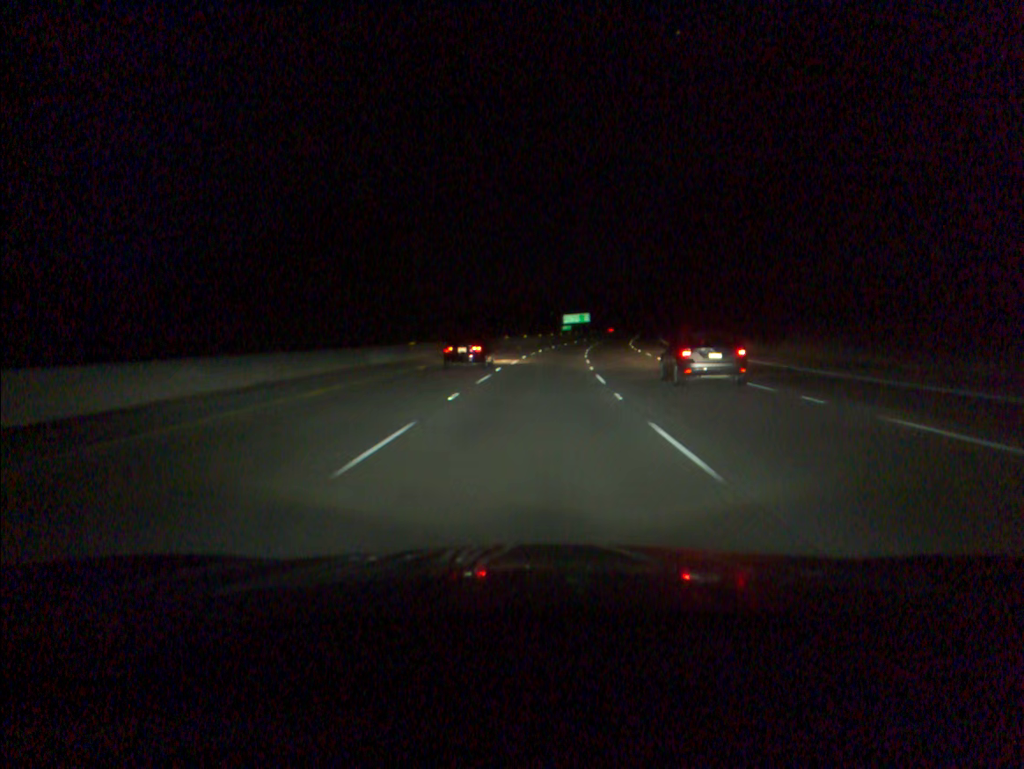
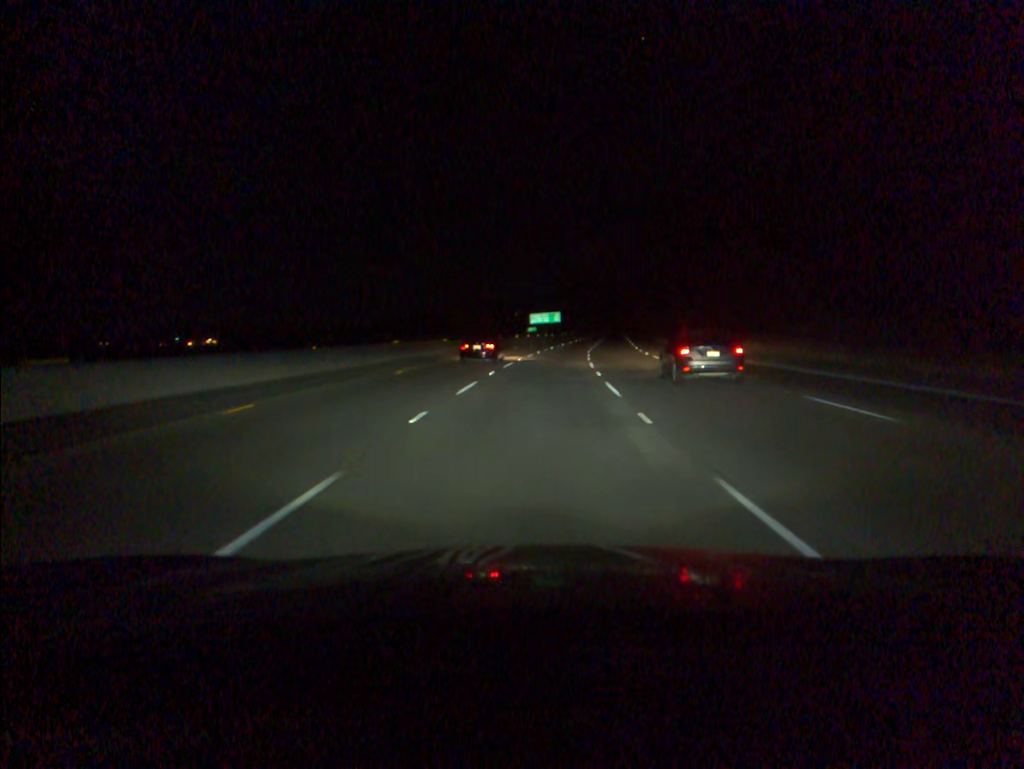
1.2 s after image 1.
(+0.8, +33.8) m; +3°
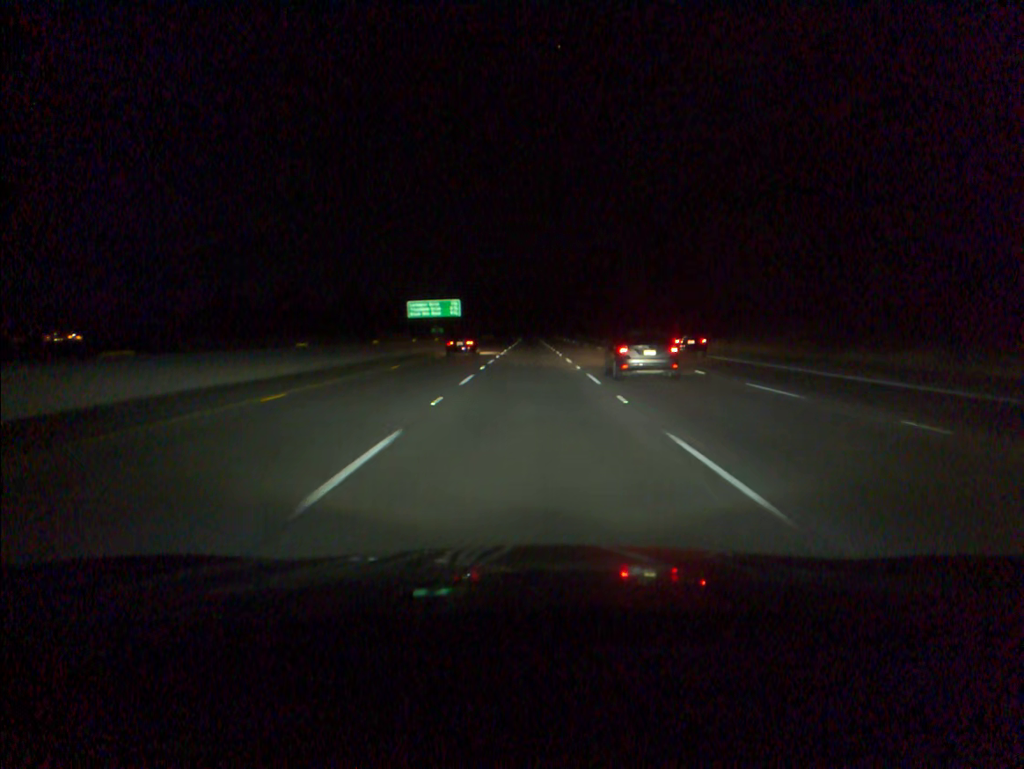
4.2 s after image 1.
(+5.1, +84.4) m; +6°
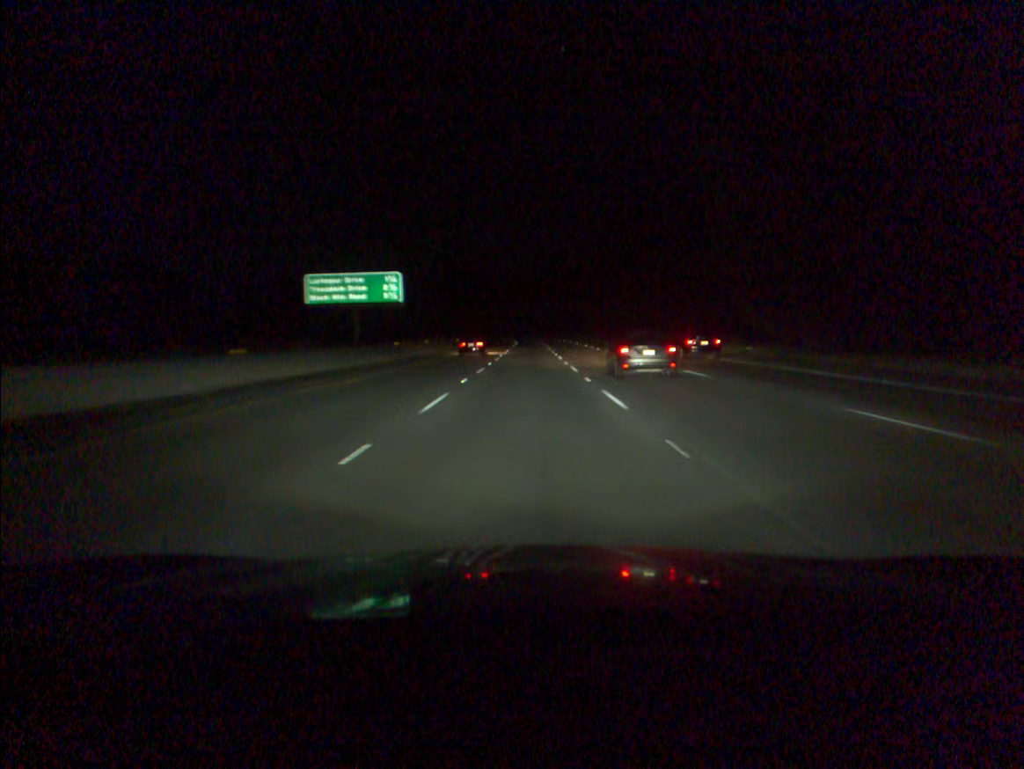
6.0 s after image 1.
(+0.1, +50.5) m; 0°
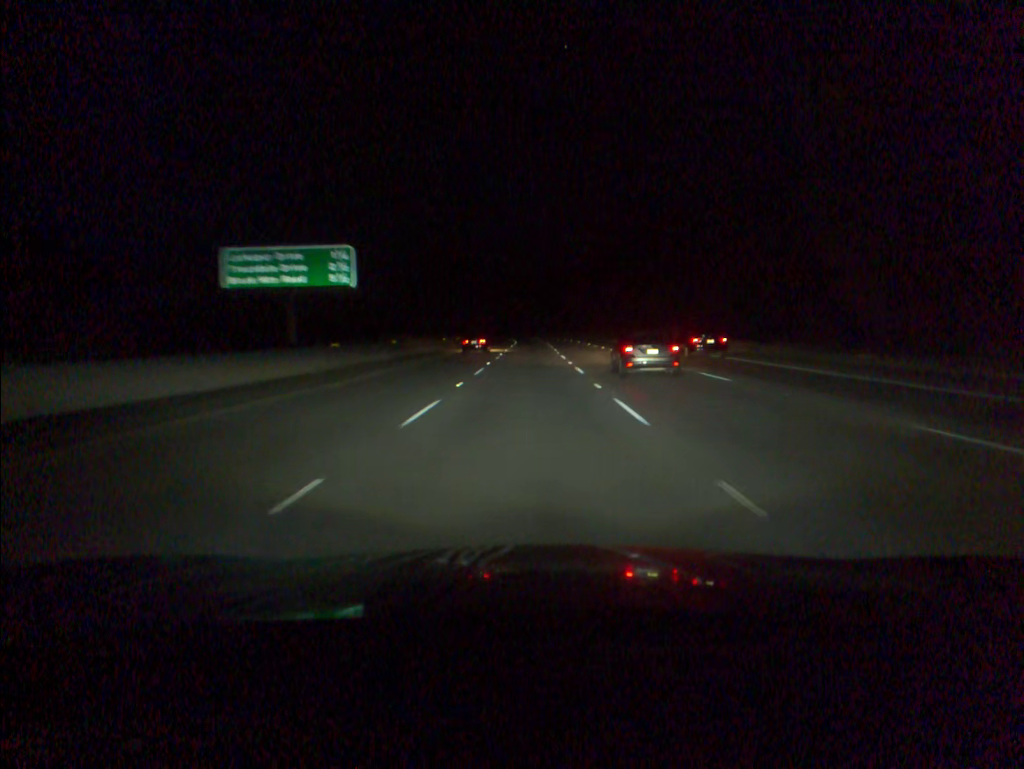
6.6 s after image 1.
(0.0, +16.8) m; 0°
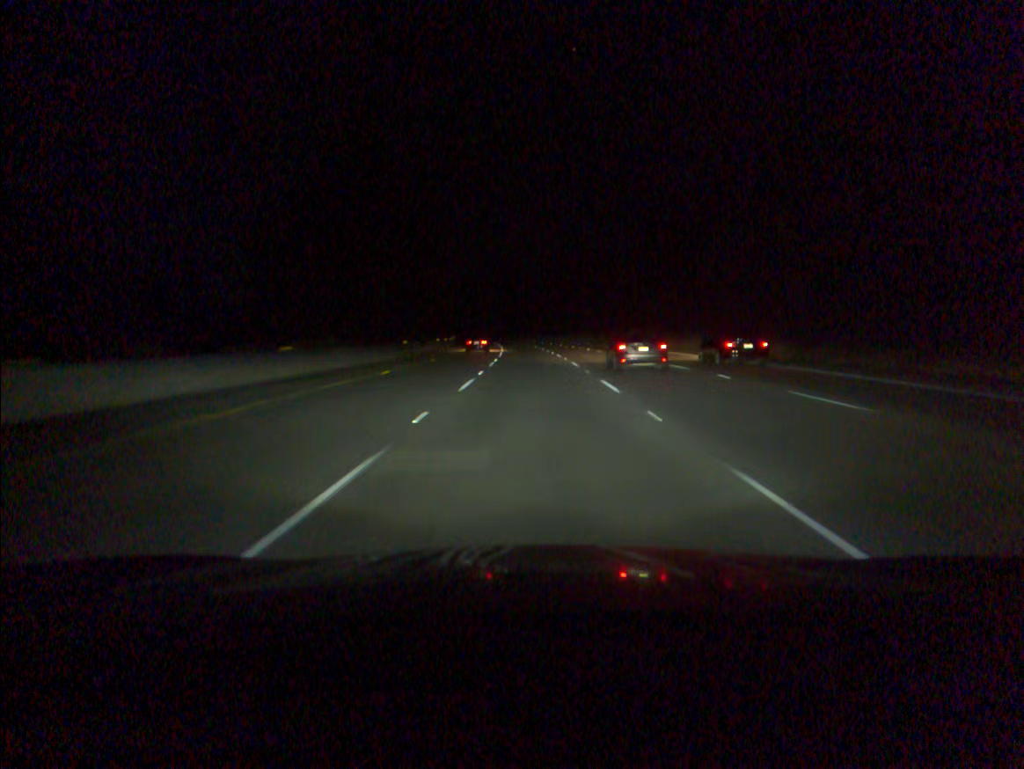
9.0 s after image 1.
(-0.1, +66.9) m; 0°
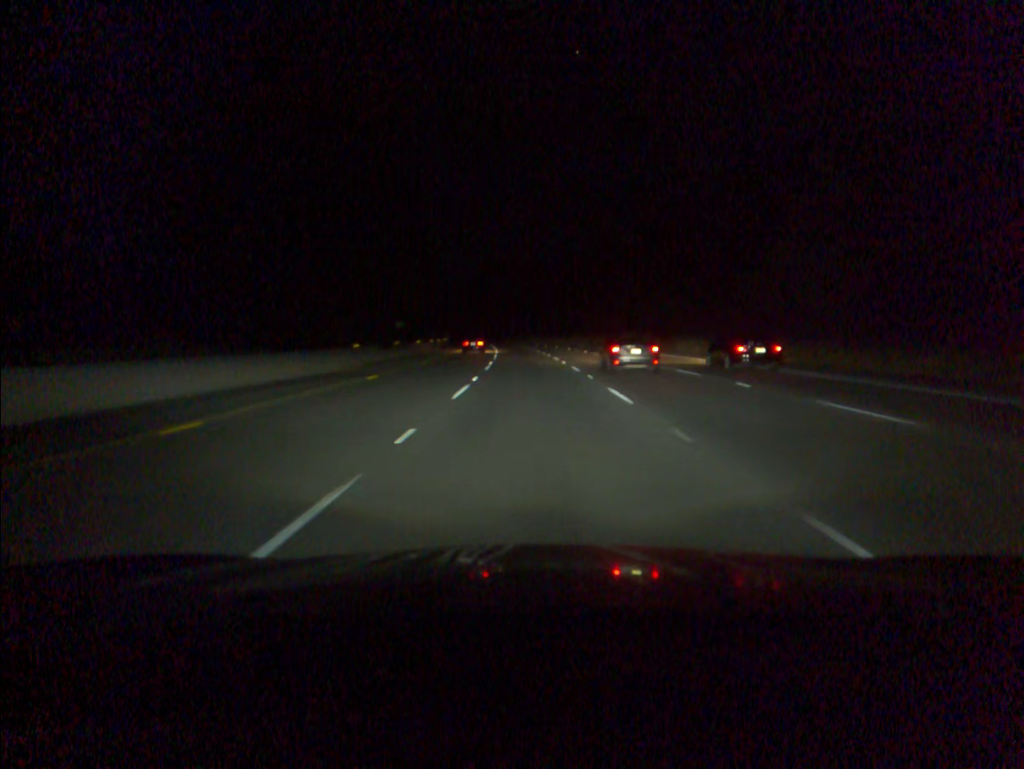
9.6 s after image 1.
(0.0, +16.7) m; 0°
